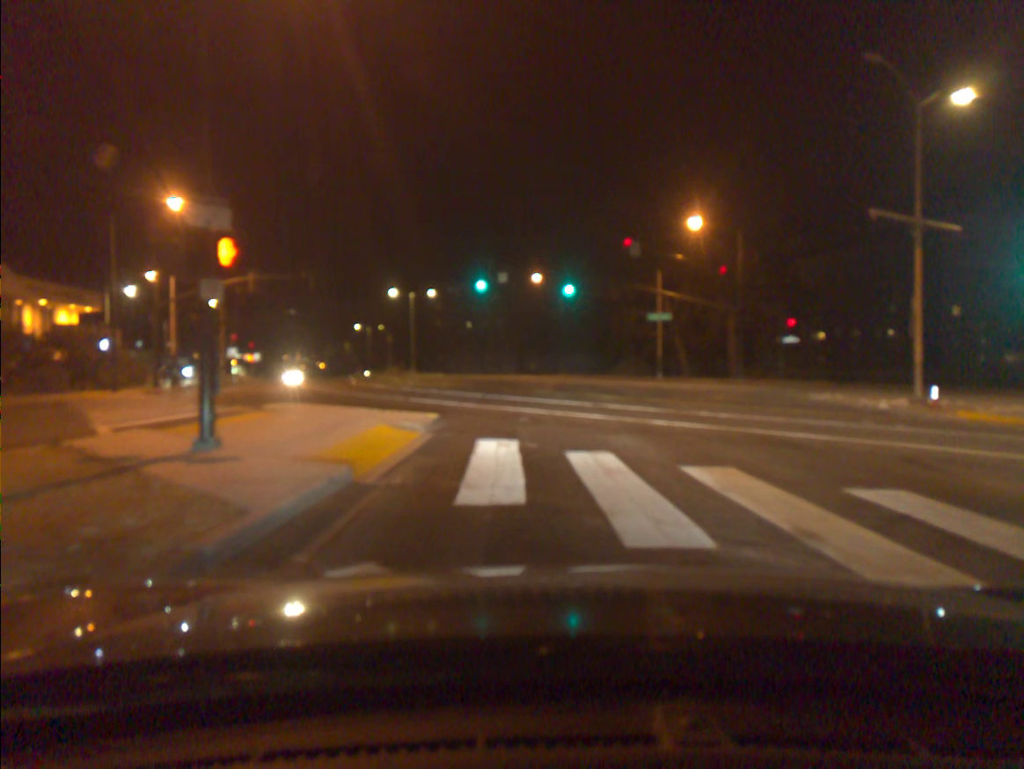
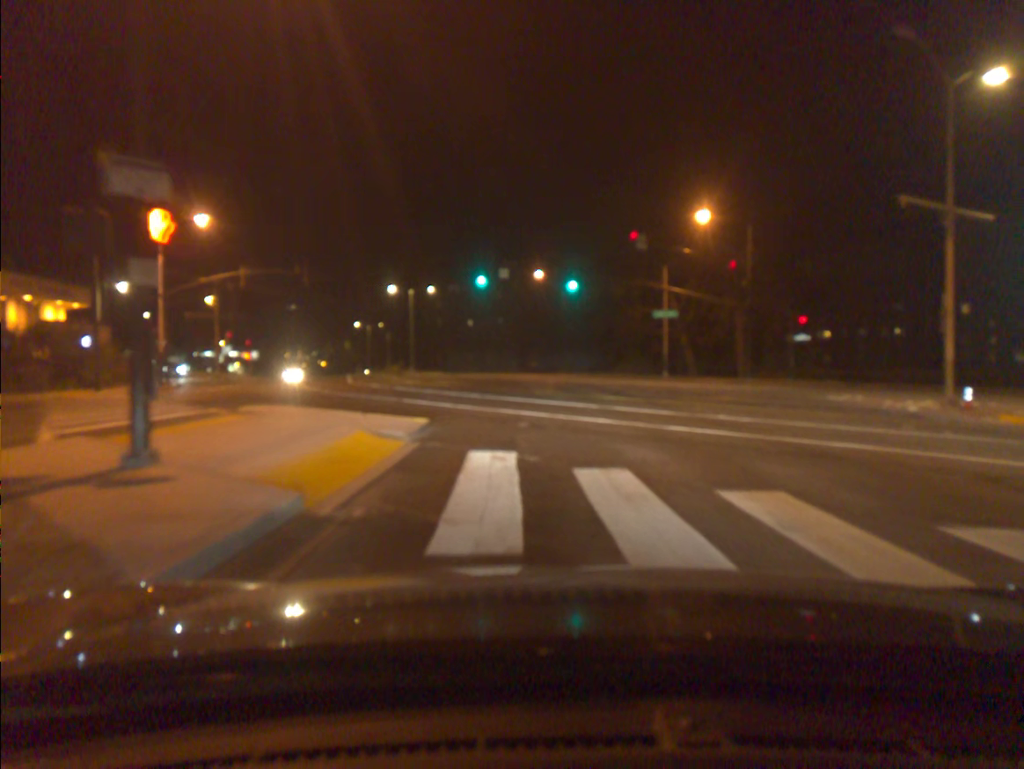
(0.0, +1.7) m; -1°
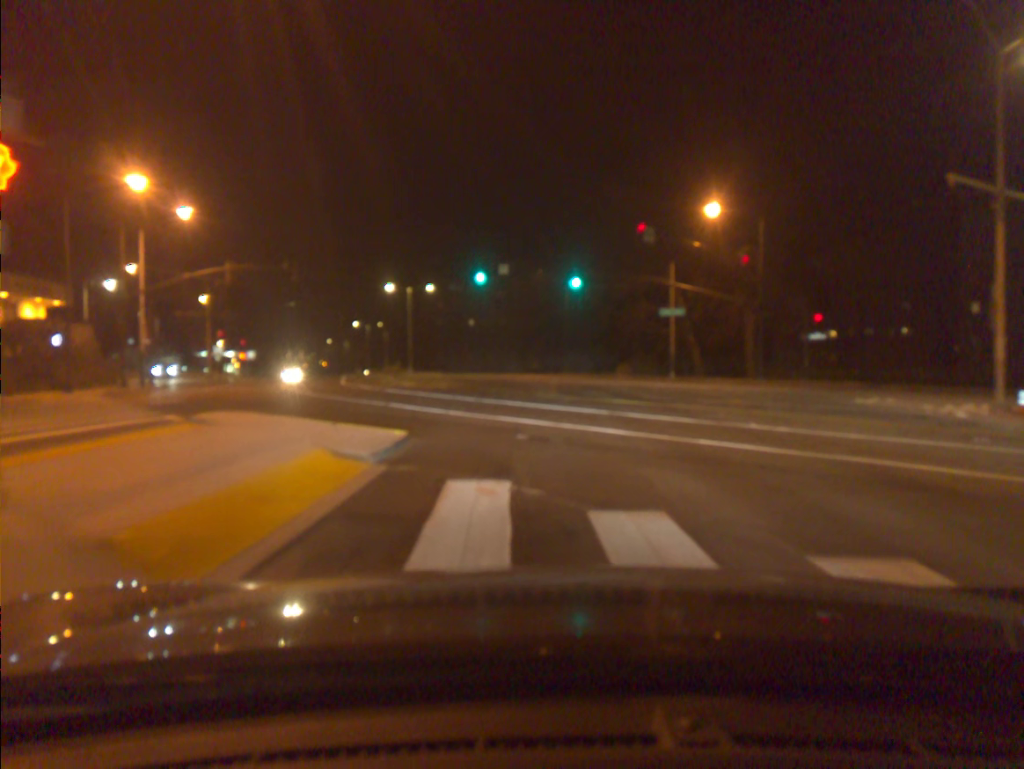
(0.0, +2.4) m; -1°
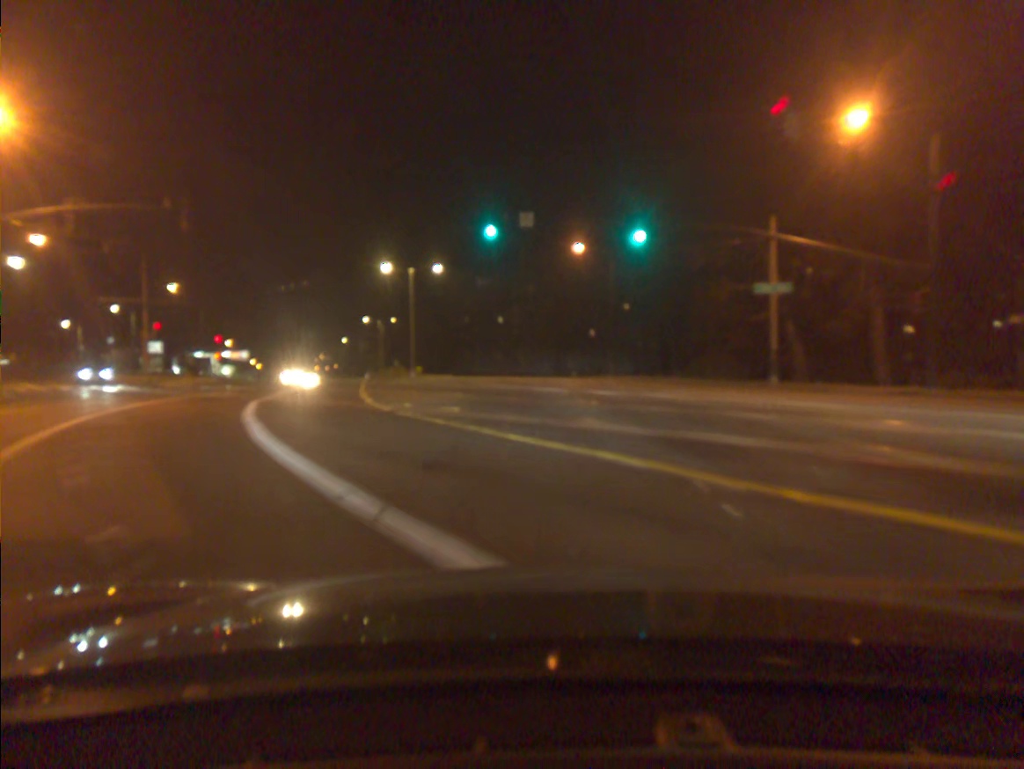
(-0.4, +18.0) m; -3°
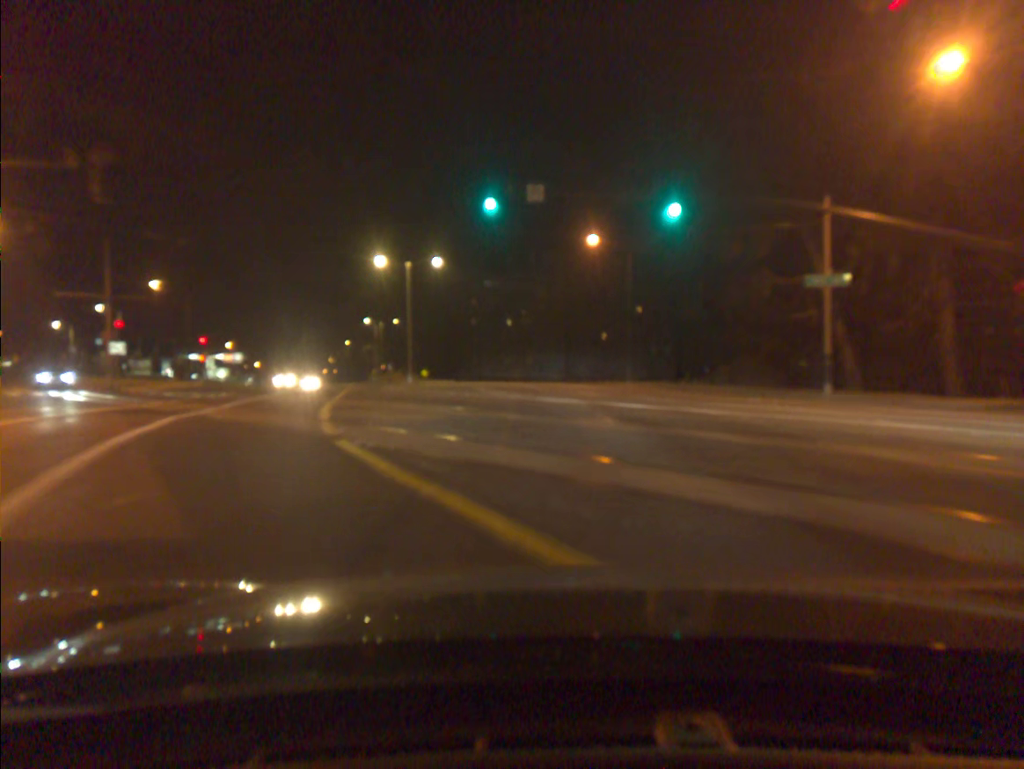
(0.0, +6.3) m; -1°
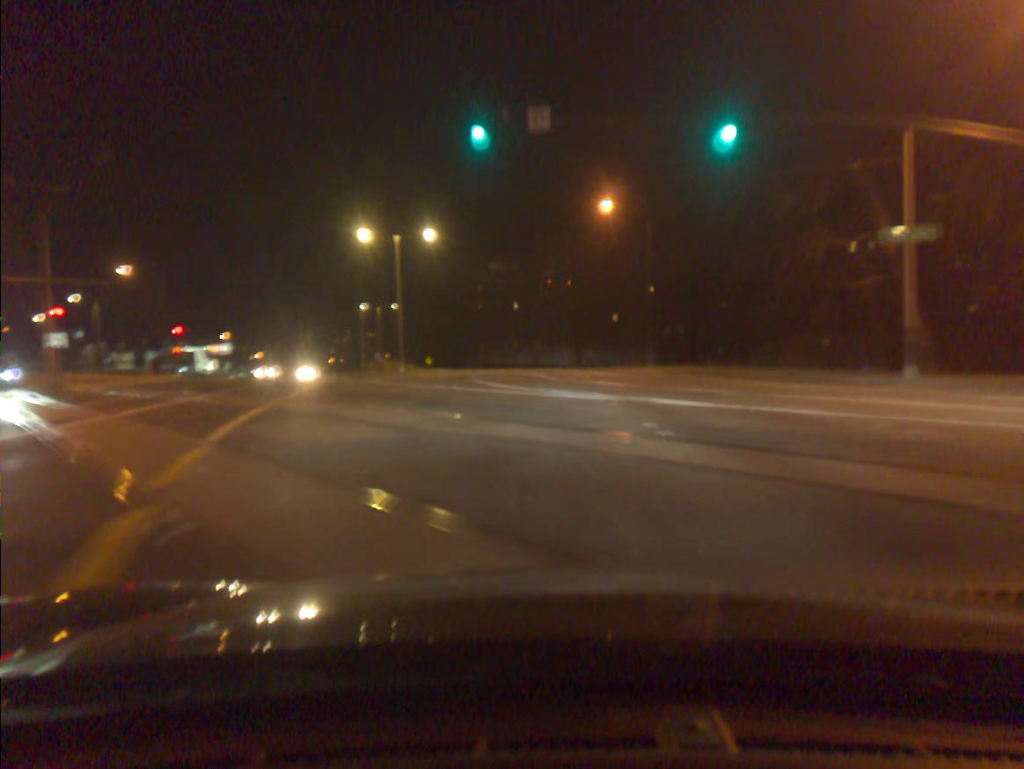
(0.0, +6.8) m; -1°
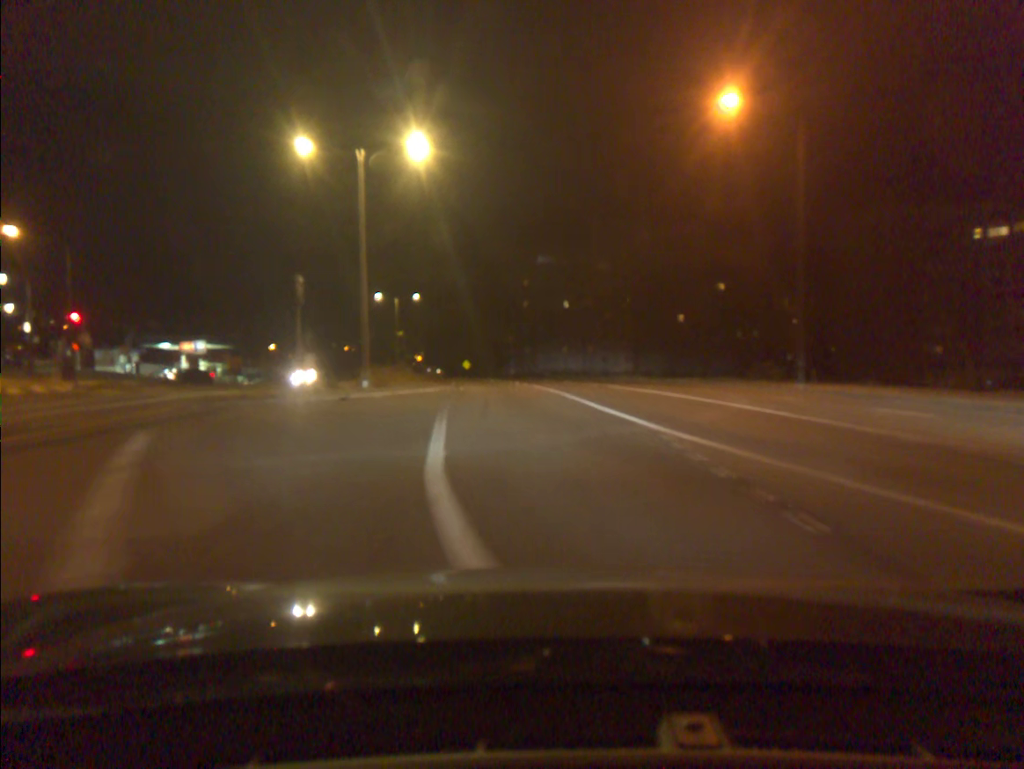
(-0.9, +22.9) m; -4°
